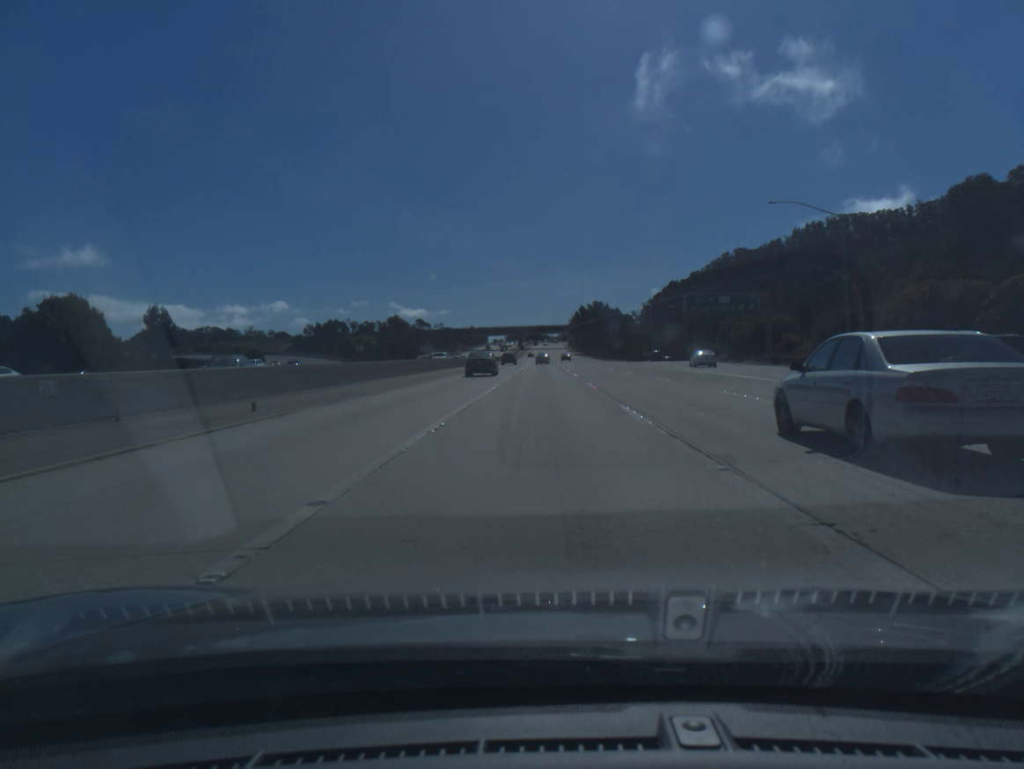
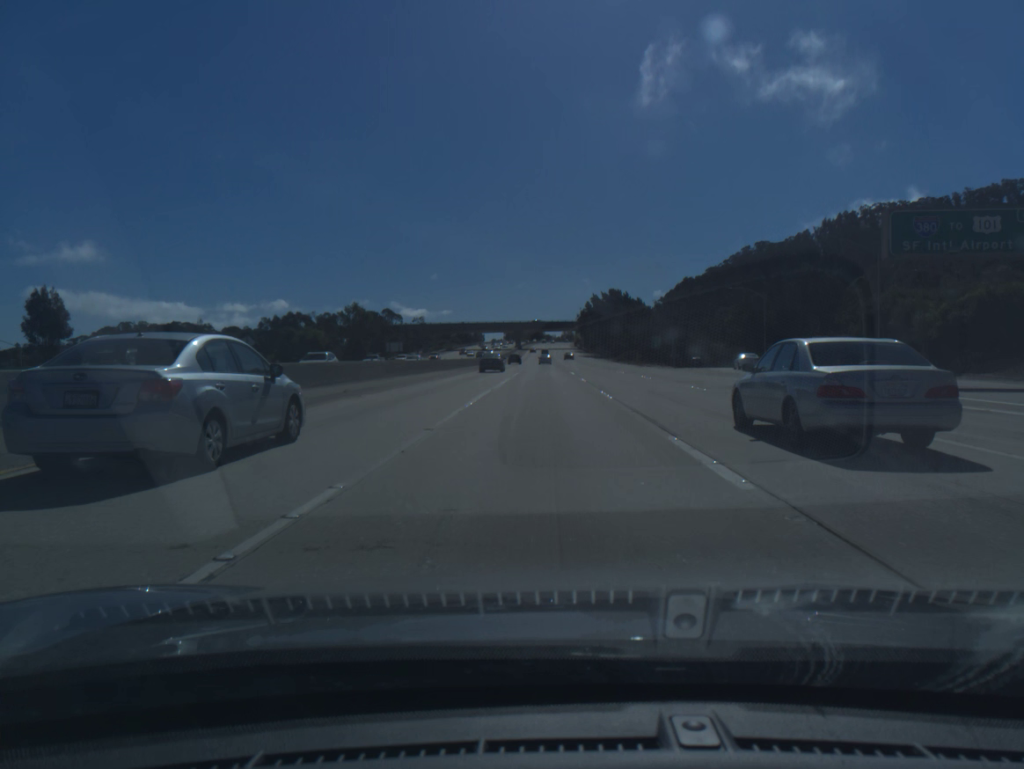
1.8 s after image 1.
(0.0, +51.0) m; 0°
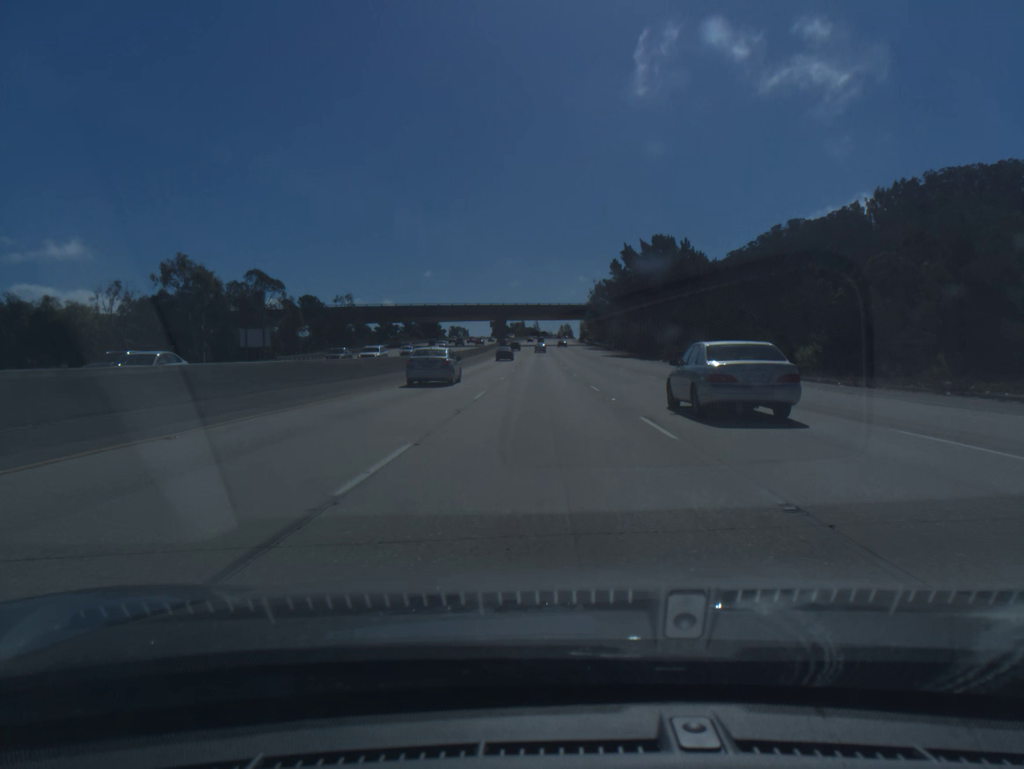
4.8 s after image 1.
(+0.2, +84.8) m; 0°
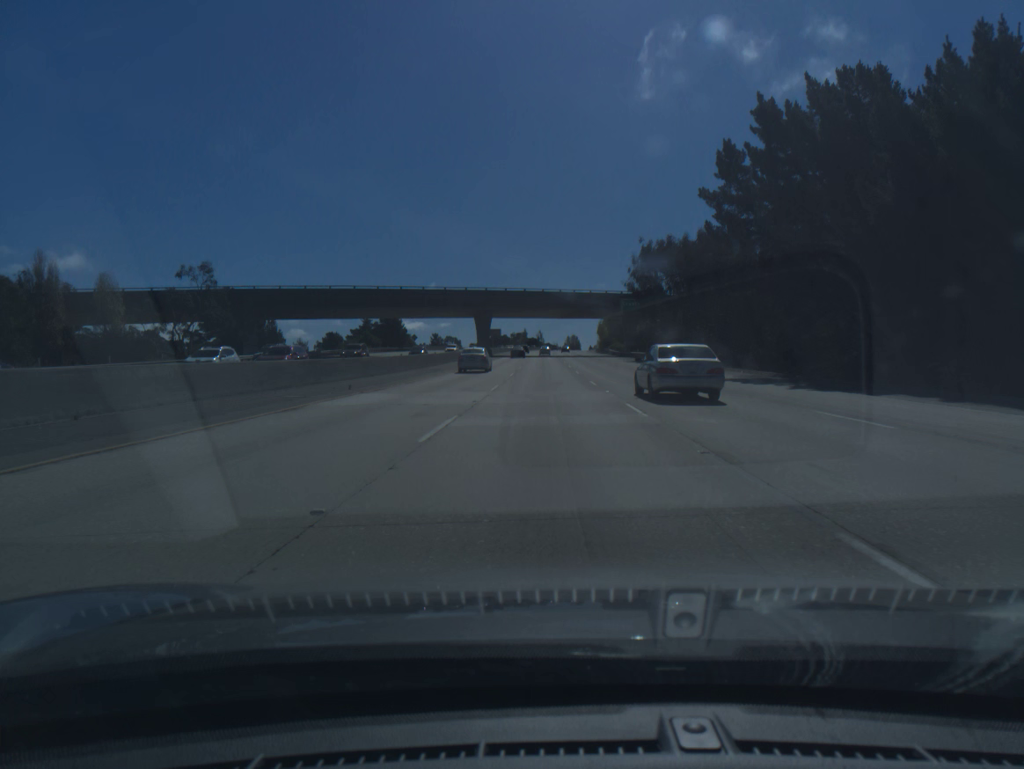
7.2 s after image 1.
(-0.3, +67.5) m; 0°
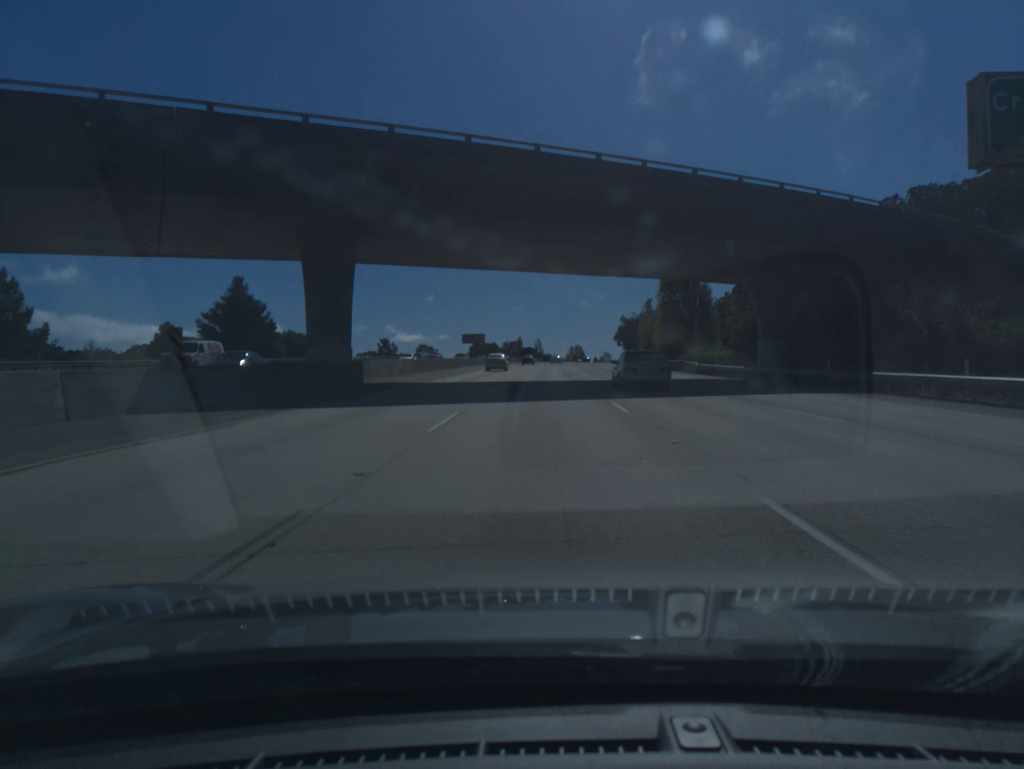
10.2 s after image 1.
(+0.3, +83.7) m; 0°
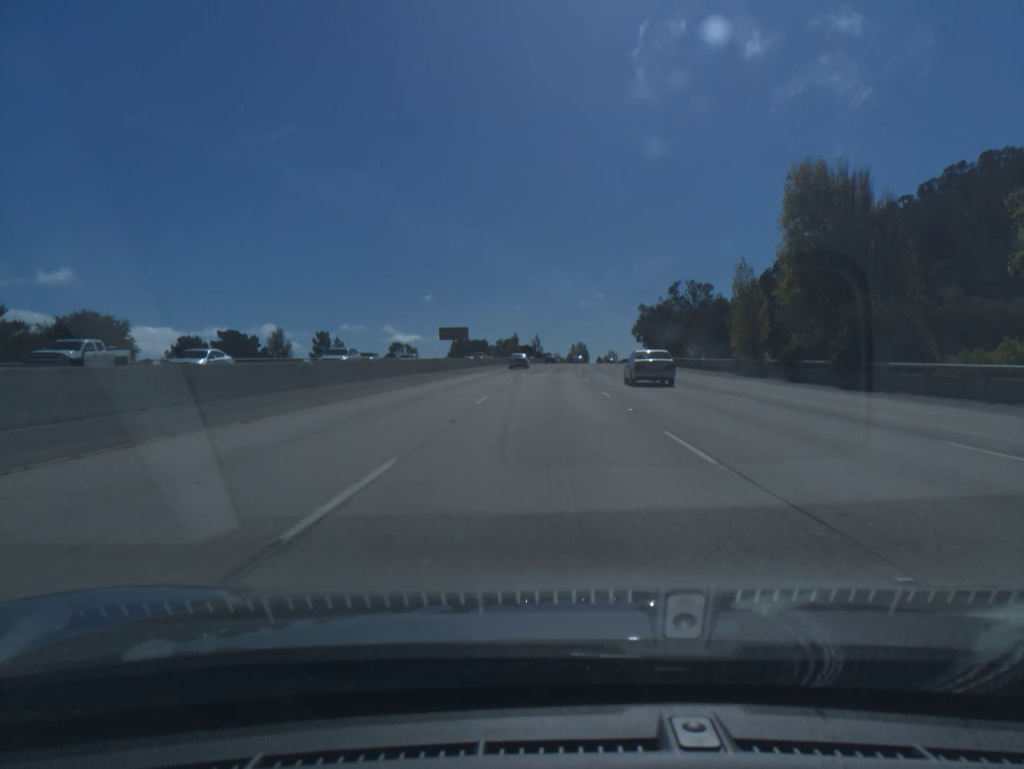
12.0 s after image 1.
(-0.1, +50.5) m; 0°
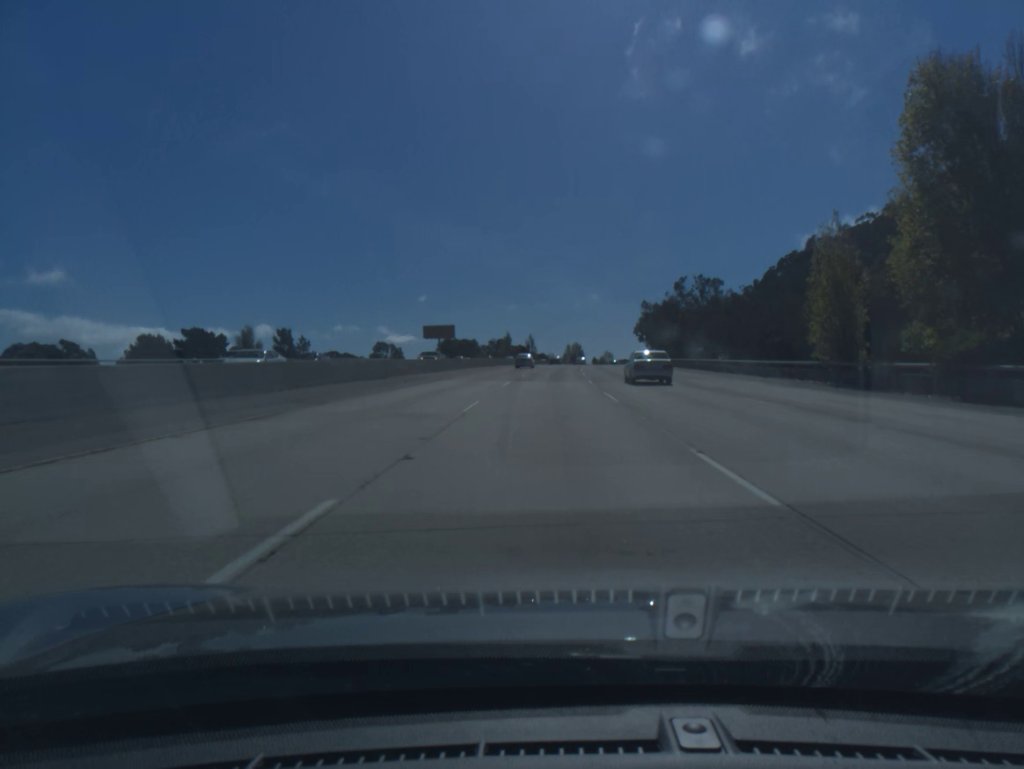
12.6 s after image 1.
(0.0, +16.9) m; 0°
